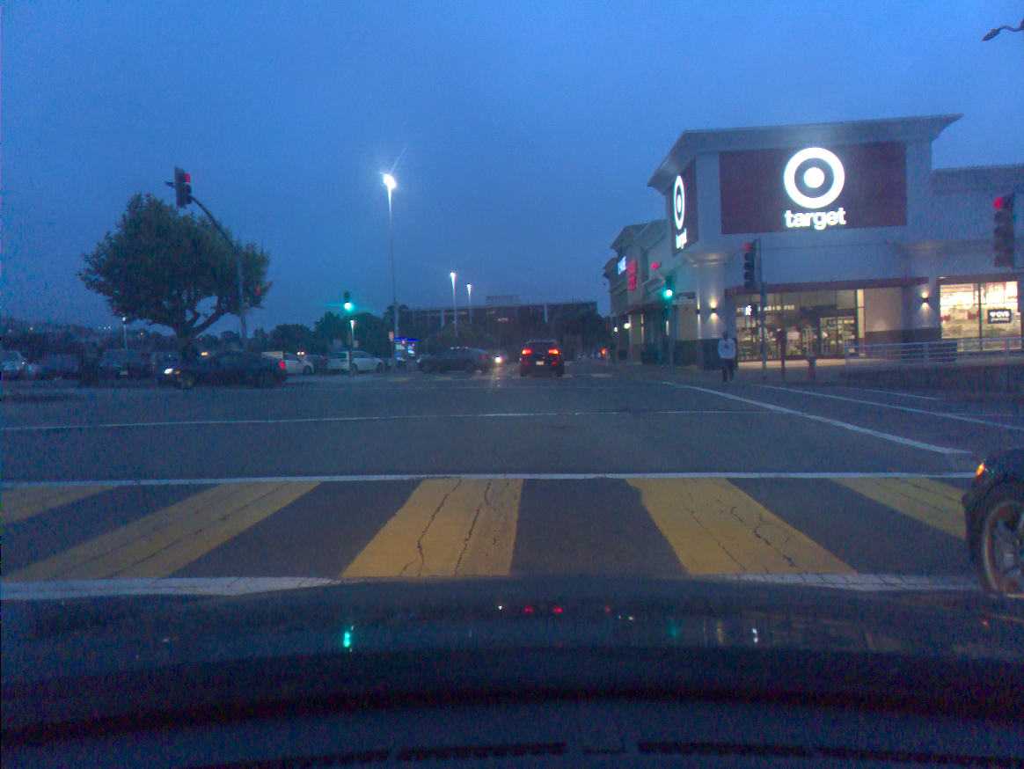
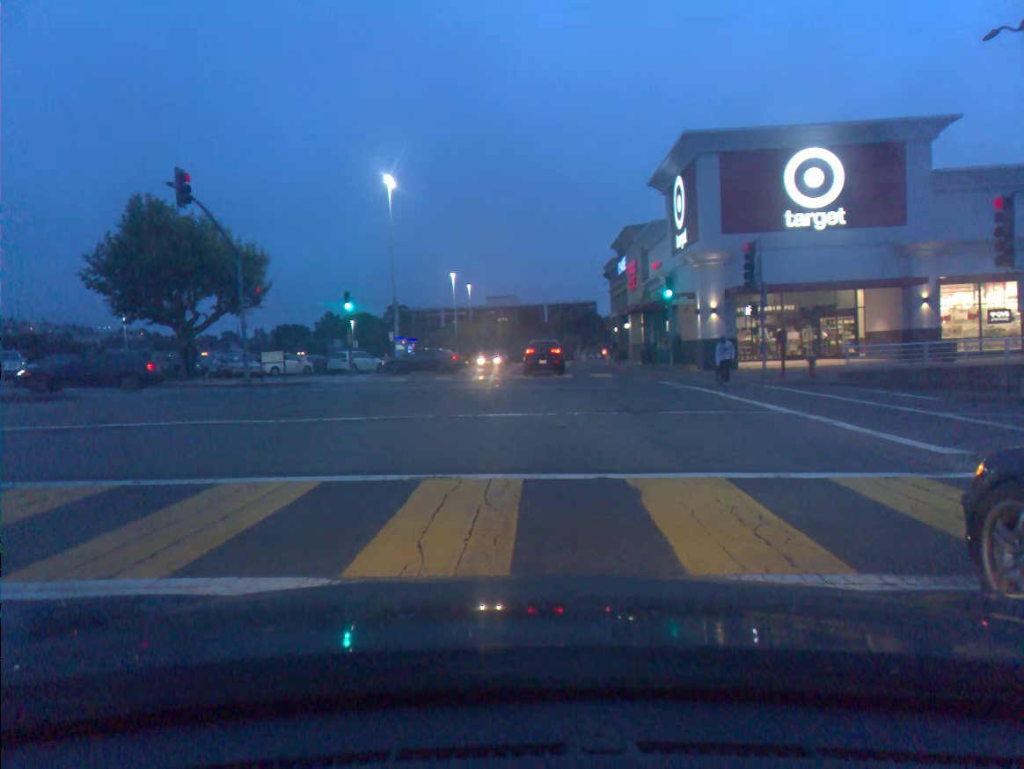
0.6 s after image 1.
(0.0, 0.0) m; 0°
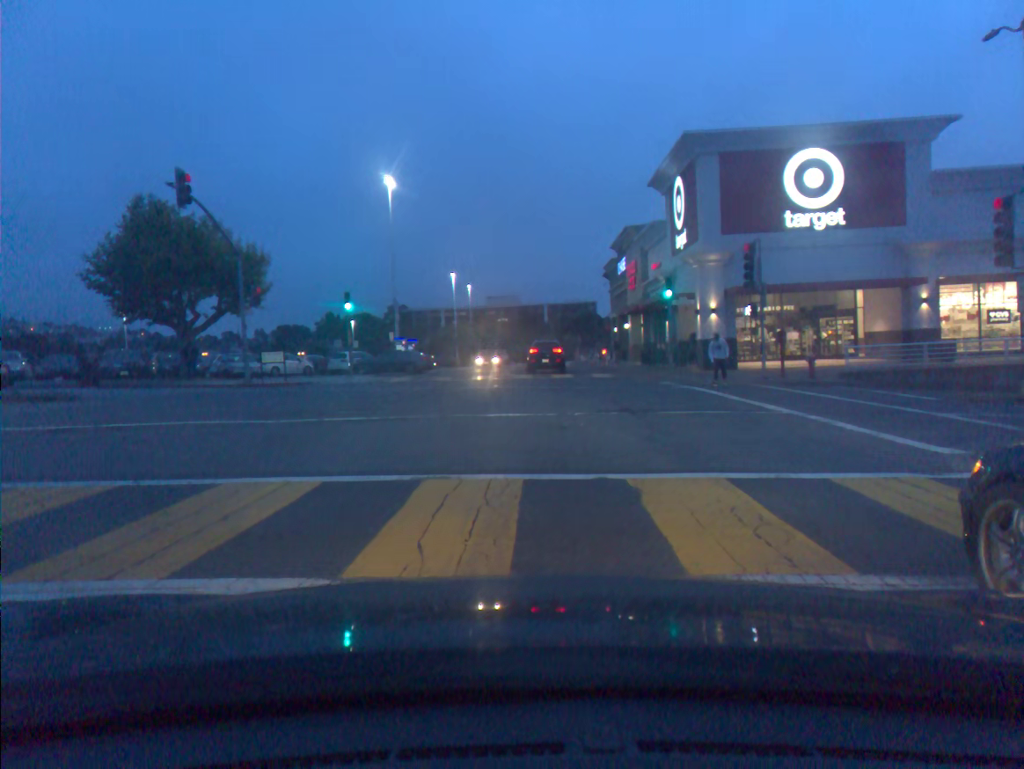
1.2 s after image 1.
(0.0, 0.0) m; 0°
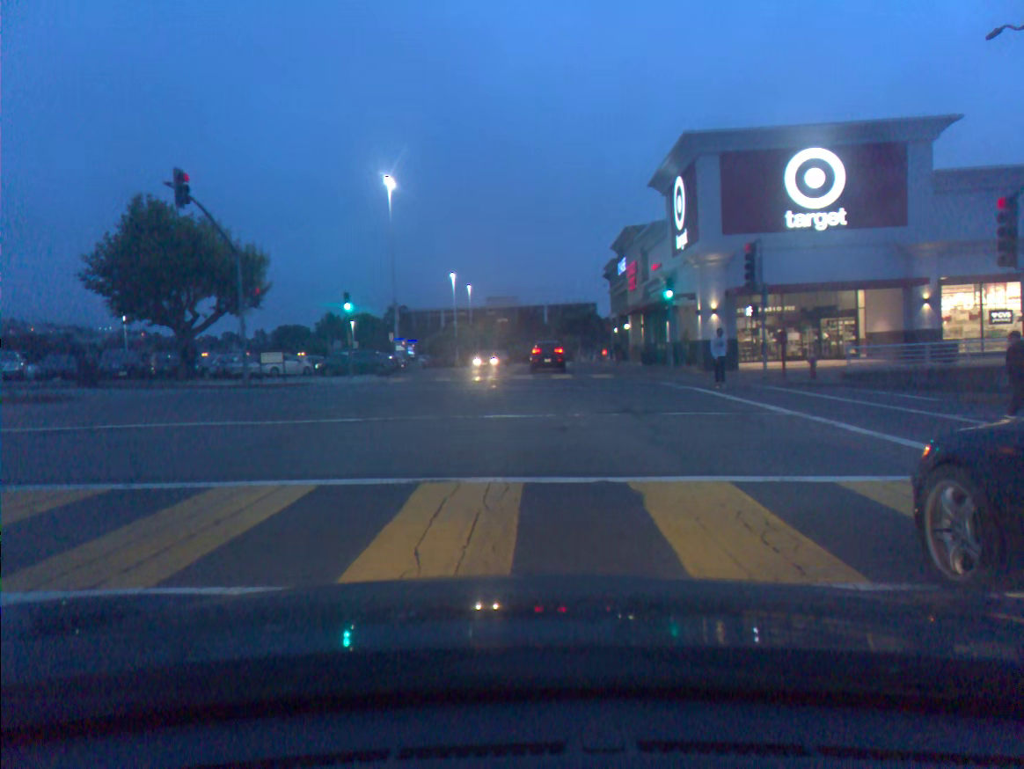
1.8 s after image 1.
(0.0, +0.1) m; 0°
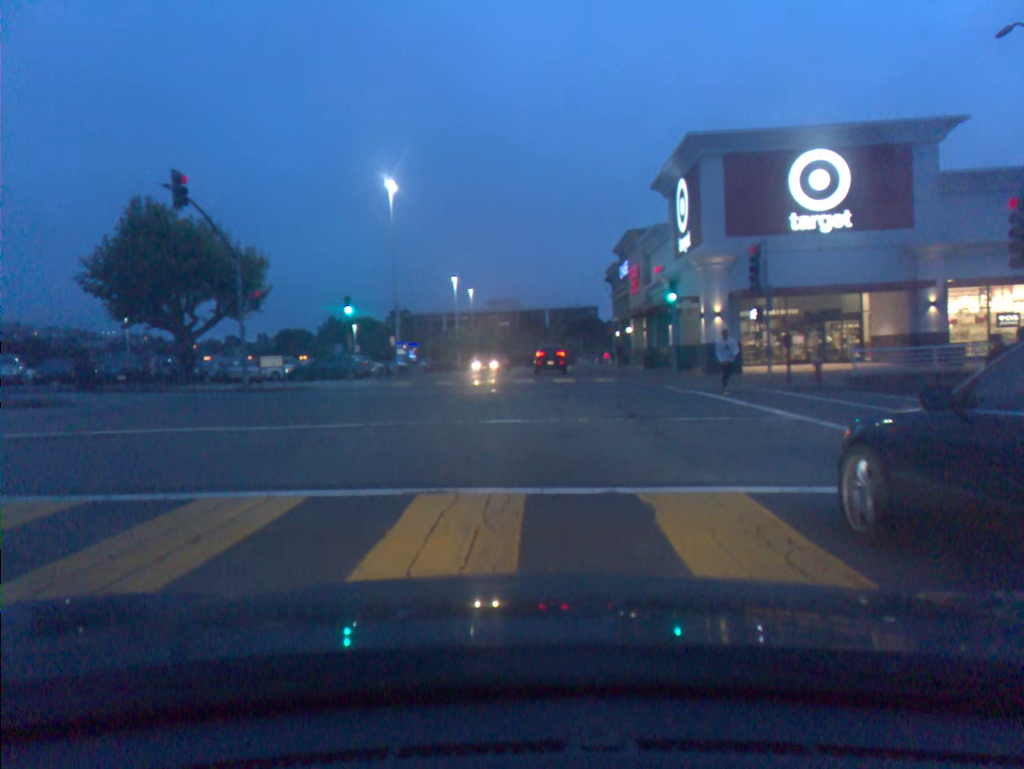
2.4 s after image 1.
(0.0, +0.4) m; 0°
